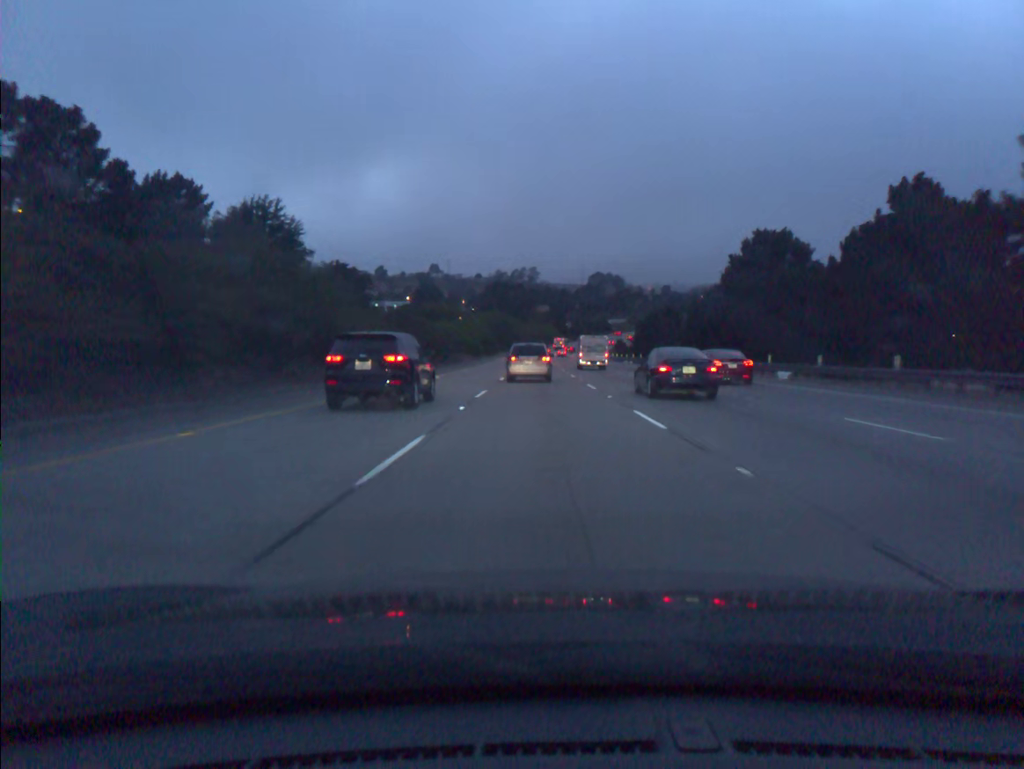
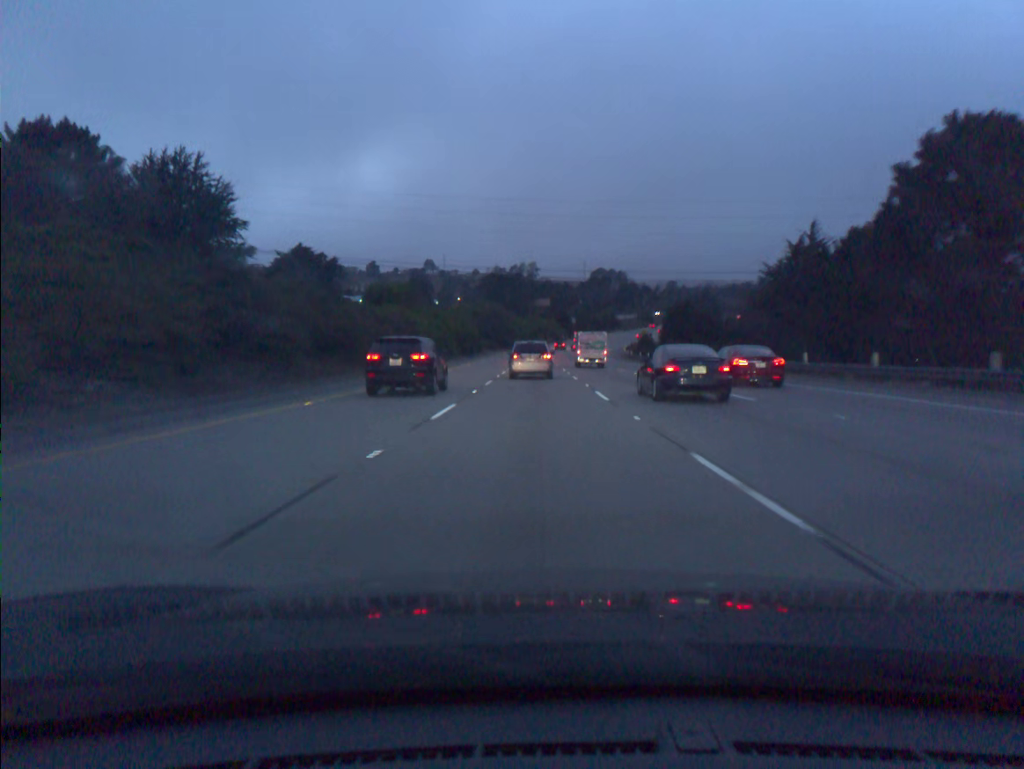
(+0.1, +36.7) m; 0°
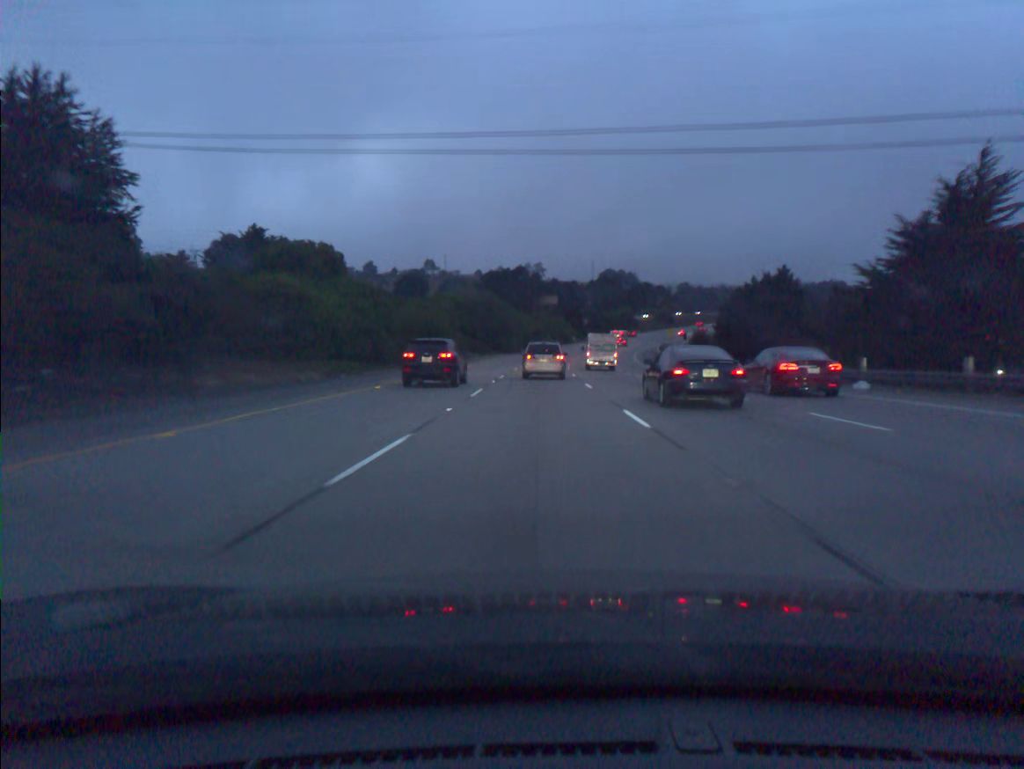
(-0.1, +36.3) m; 0°
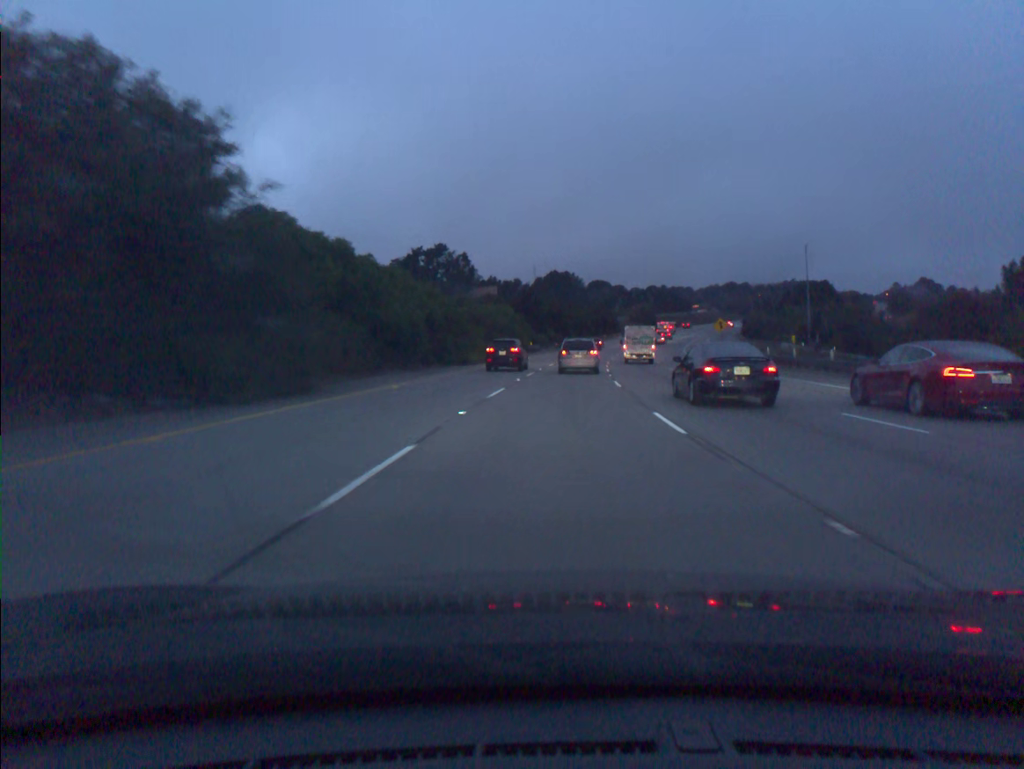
(+1.5, +88.7) m; +4°
